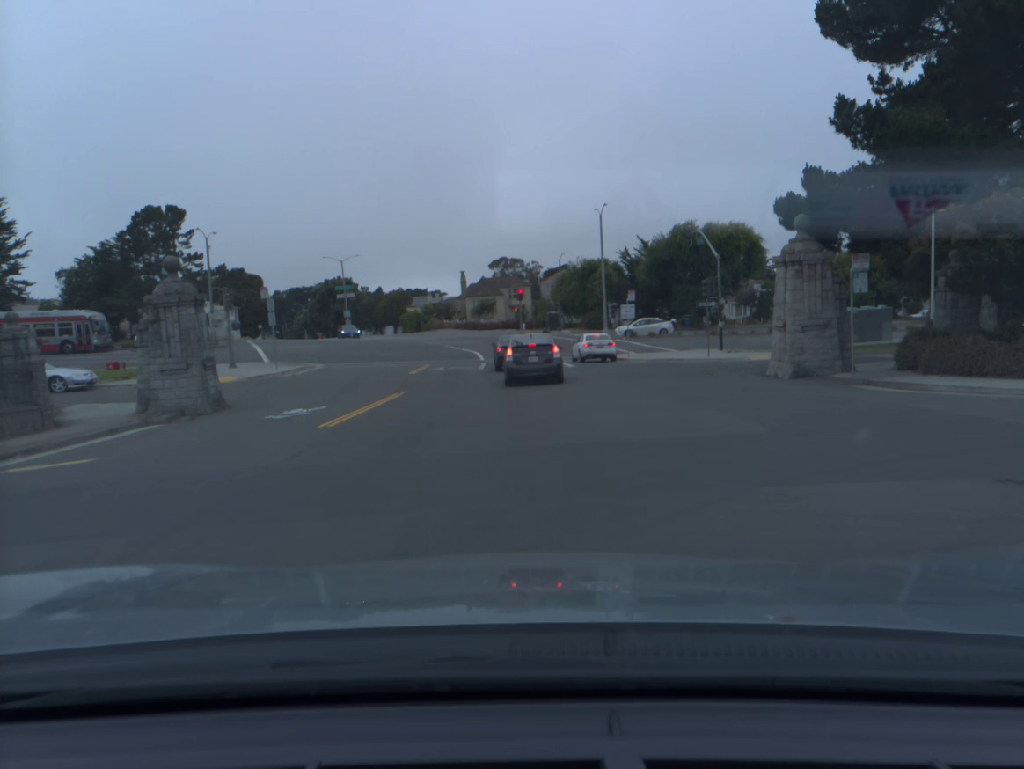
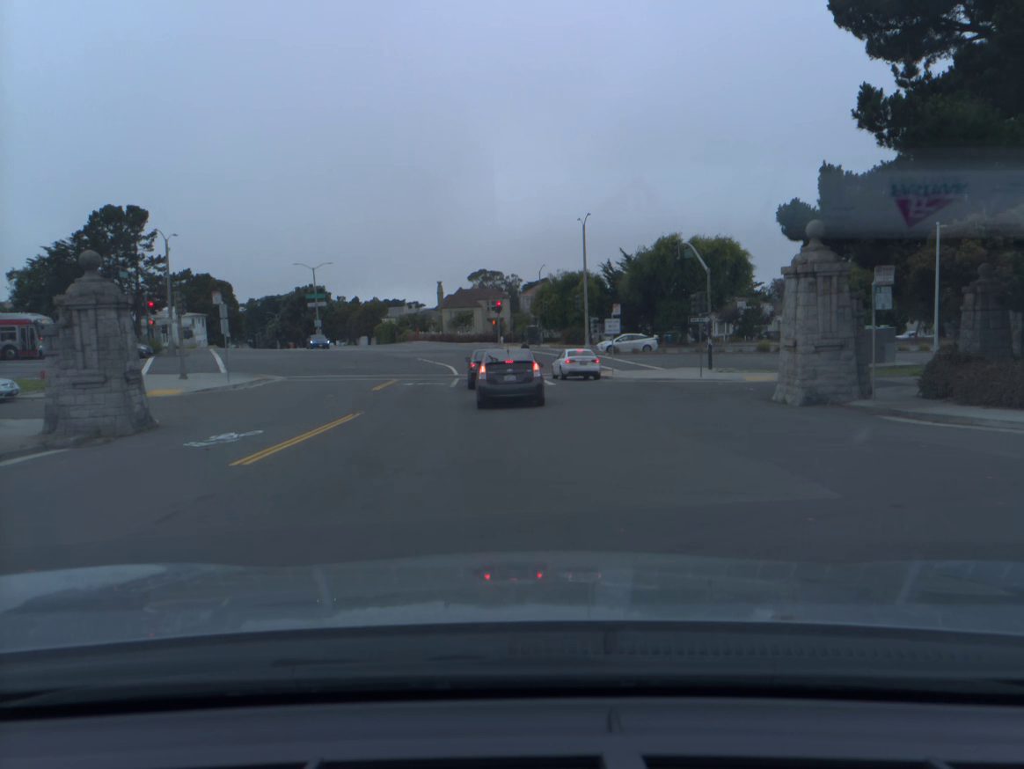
(0.0, +2.9) m; +1°
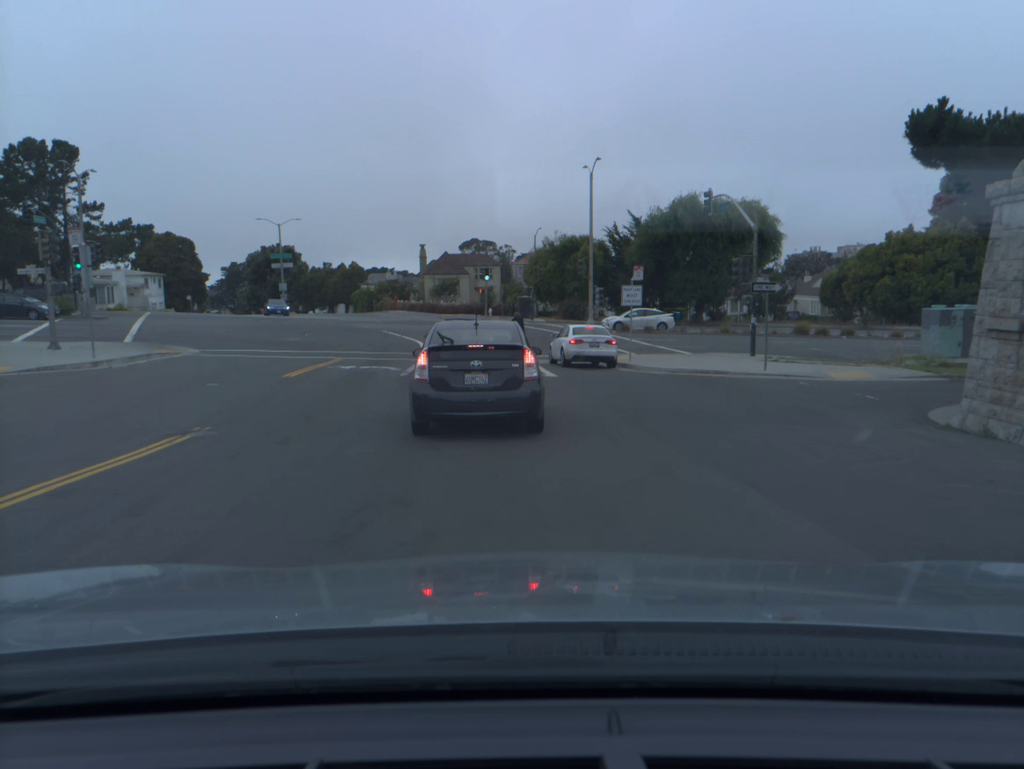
(0.0, +9.8) m; 0°
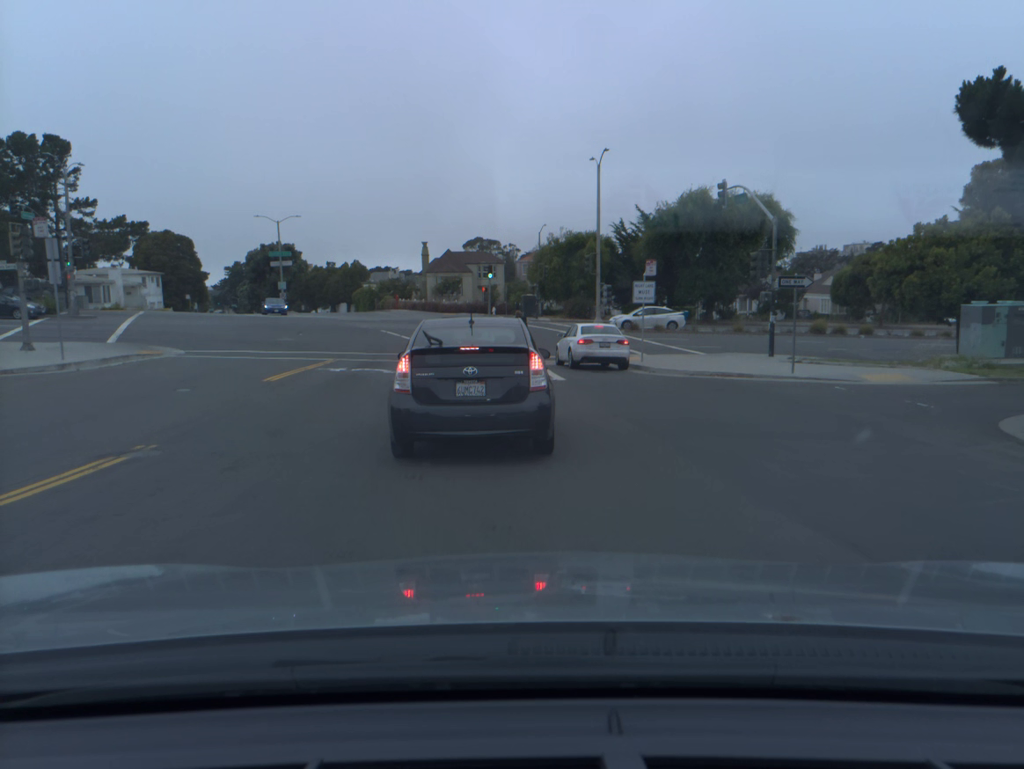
(0.0, +1.9) m; 0°
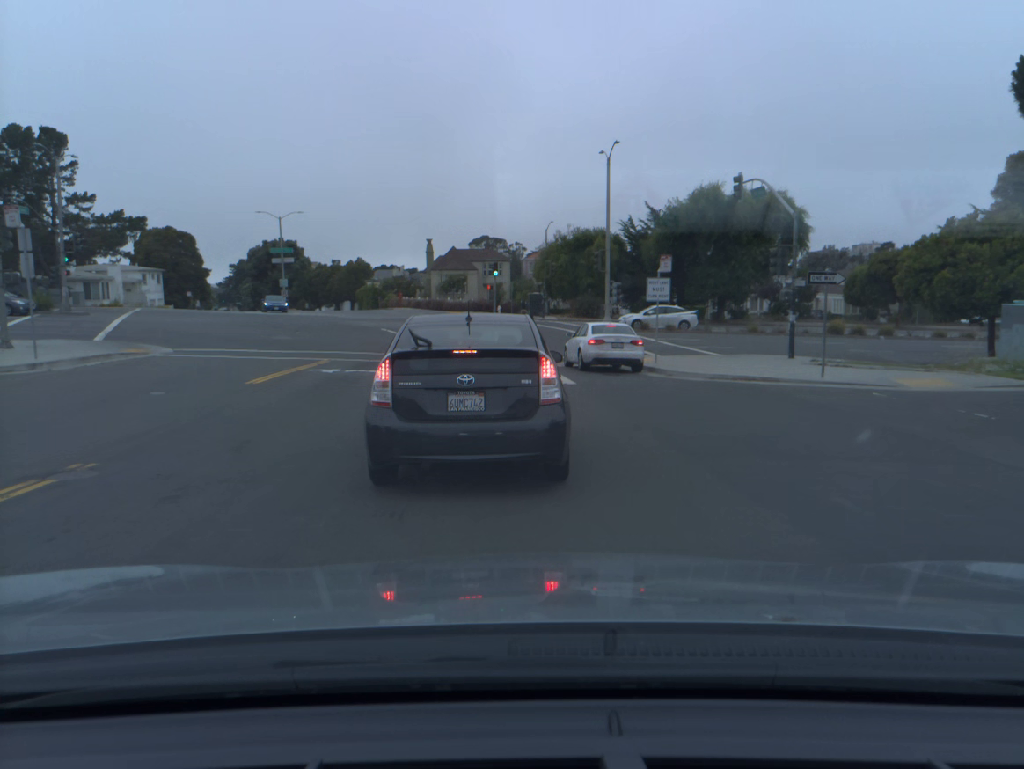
(0.0, +1.6) m; -1°
